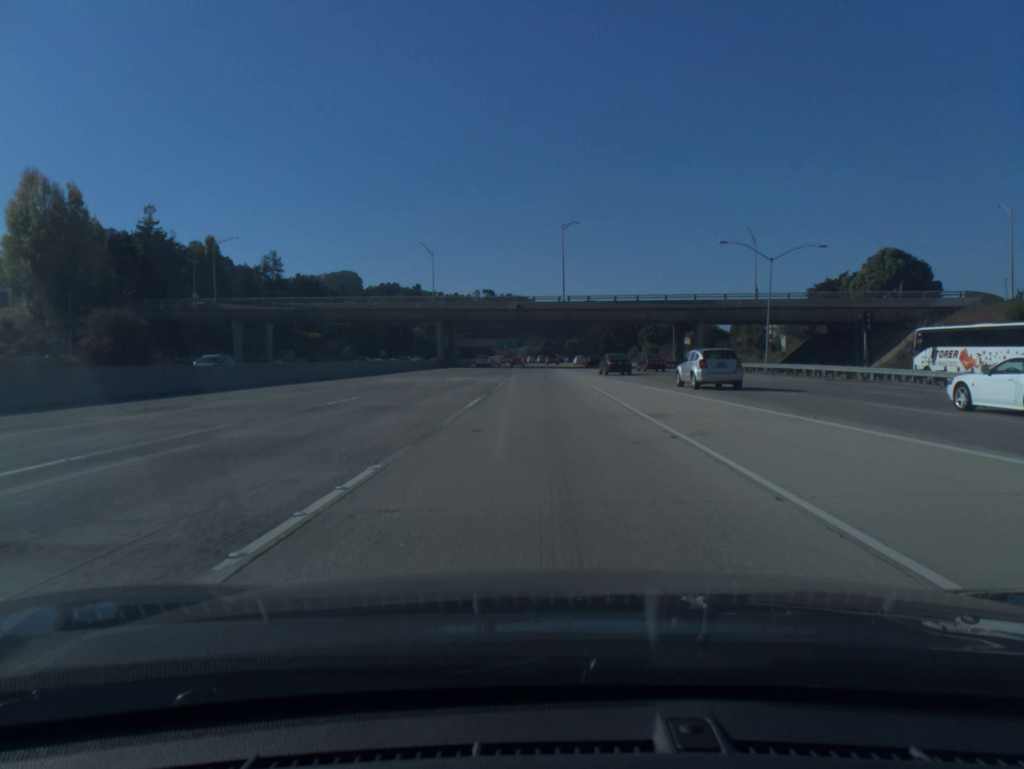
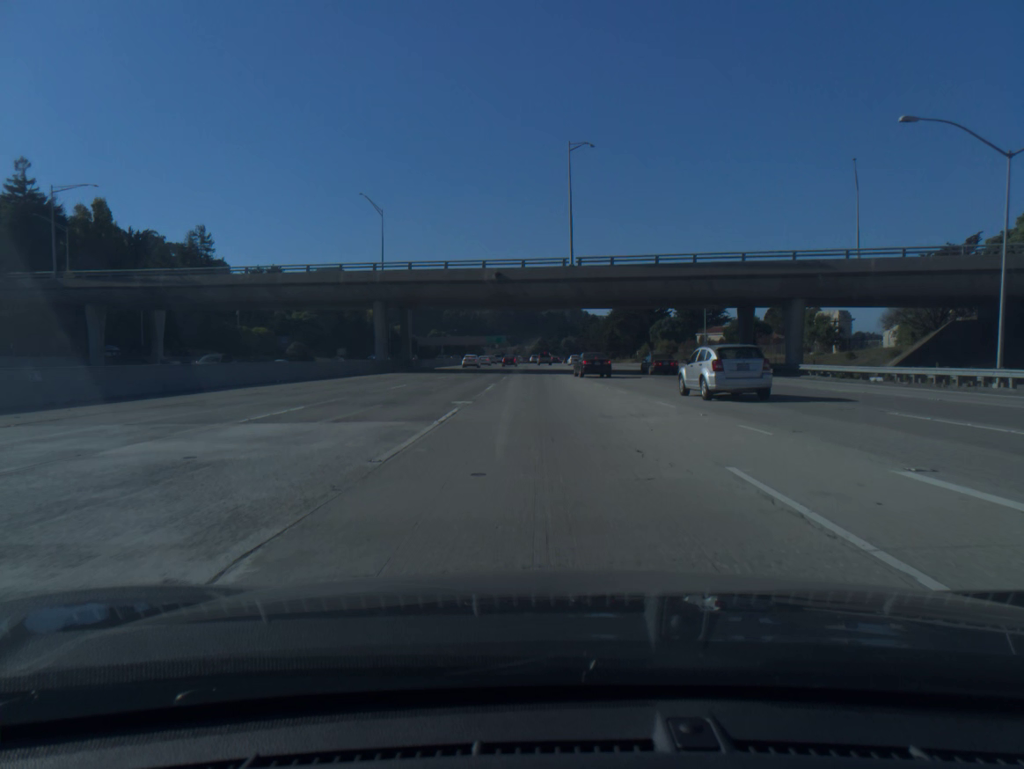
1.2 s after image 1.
(+0.1, +33.4) m; 0°
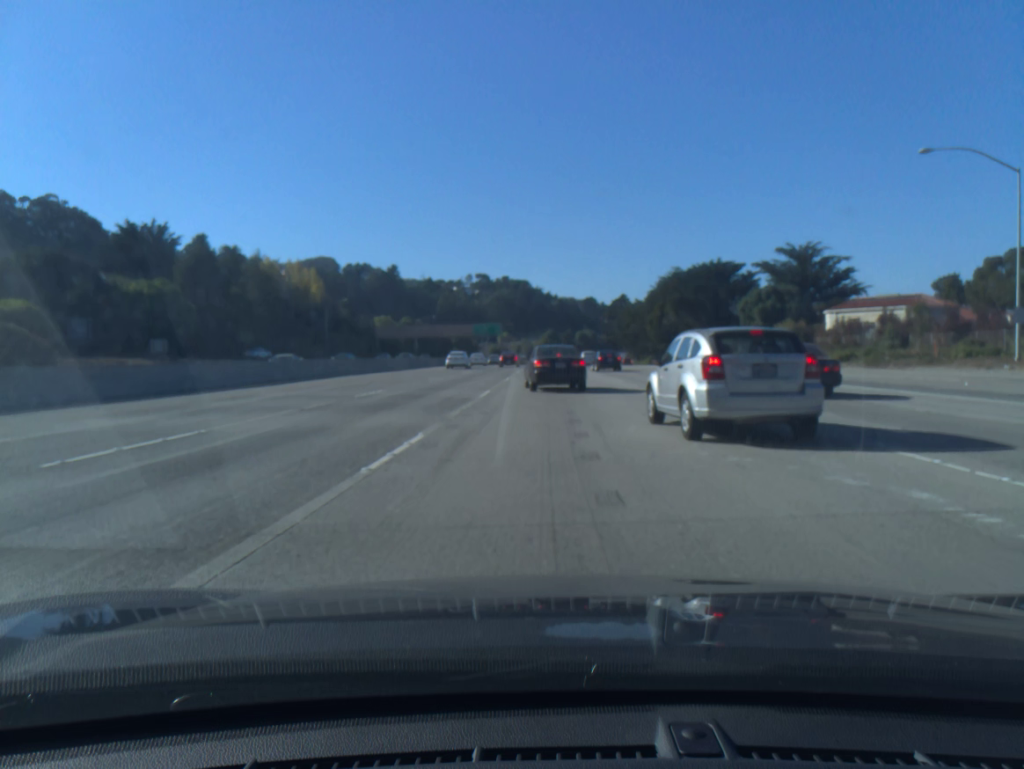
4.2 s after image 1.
(-0.1, +77.7) m; -1°
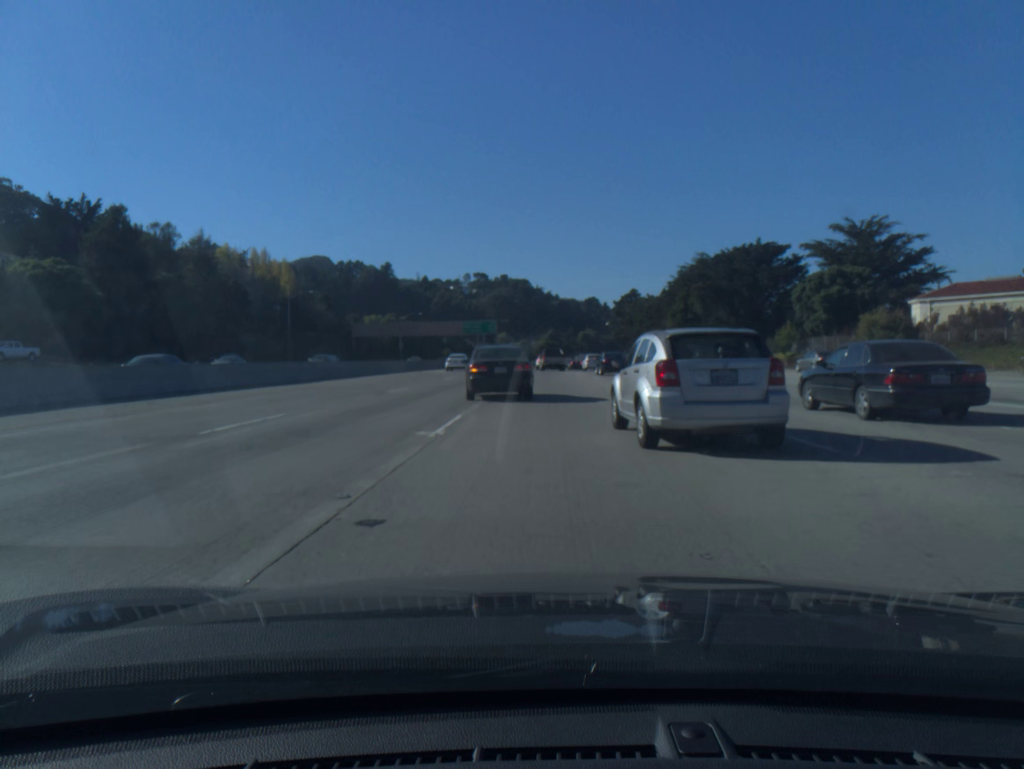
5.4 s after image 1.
(0.0, +25.2) m; 0°
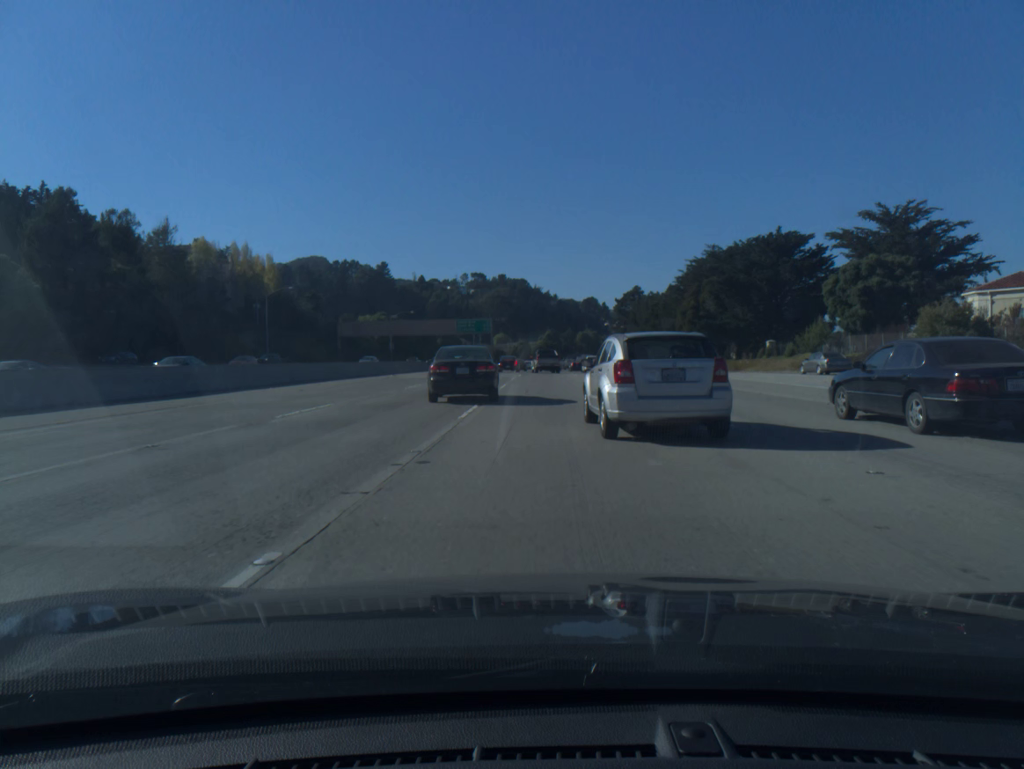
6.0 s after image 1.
(0.0, +11.2) m; 0°
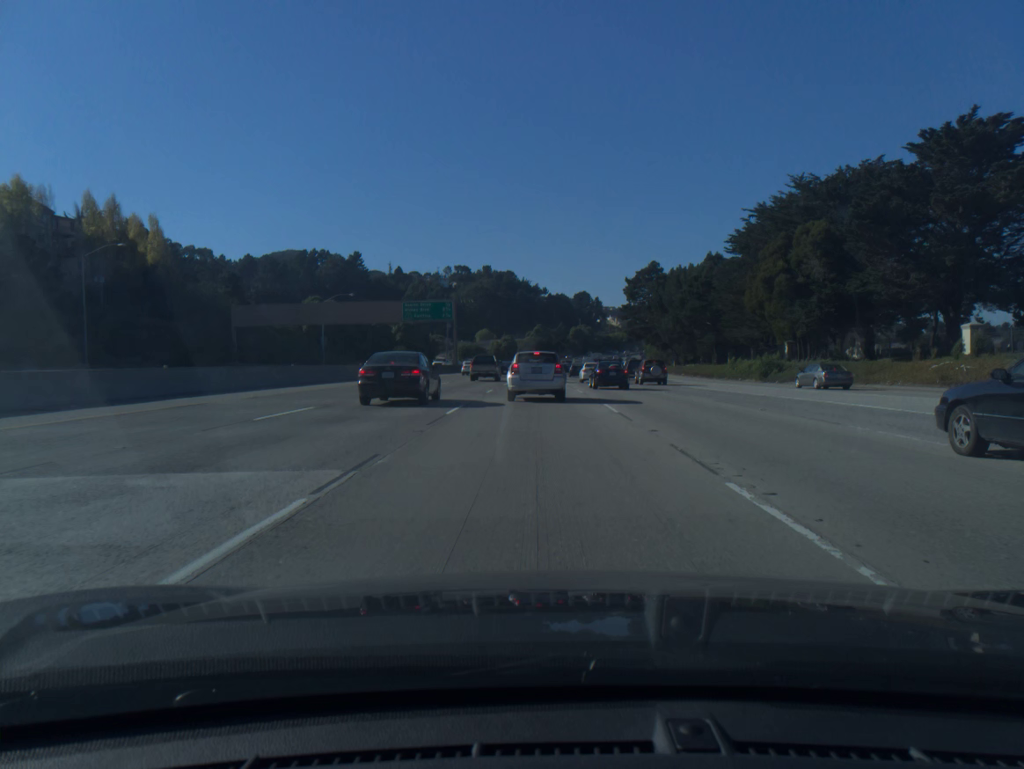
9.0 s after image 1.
(+0.5, +48.3) m; +1°
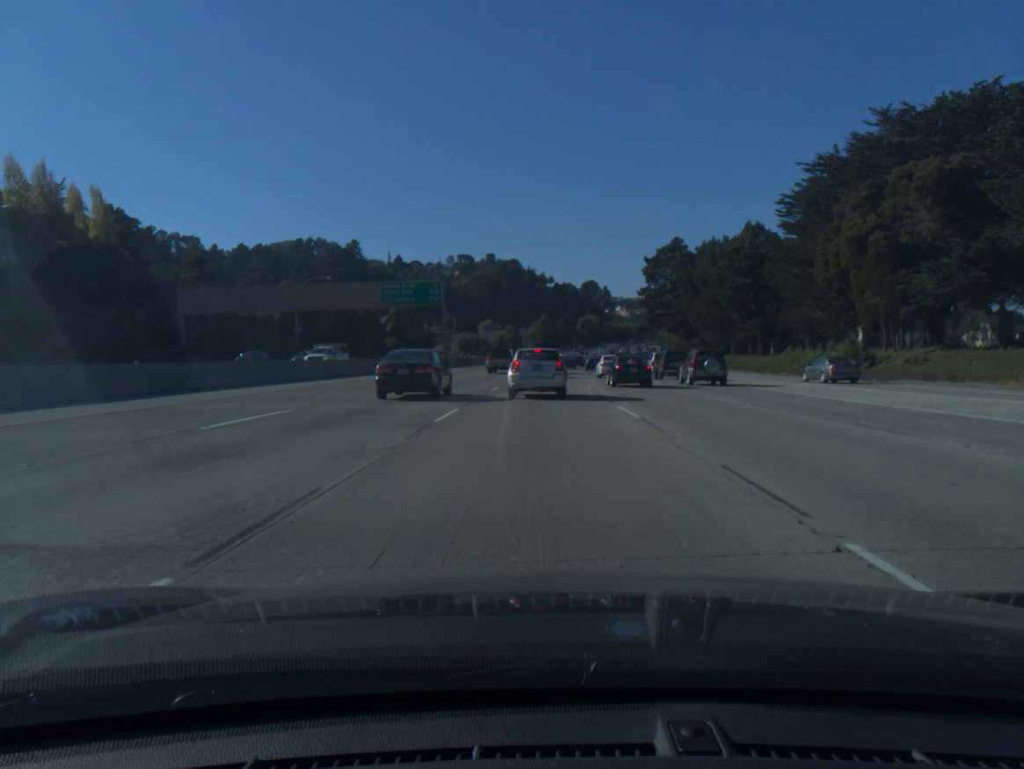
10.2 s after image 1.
(-0.1, +17.2) m; 0°
